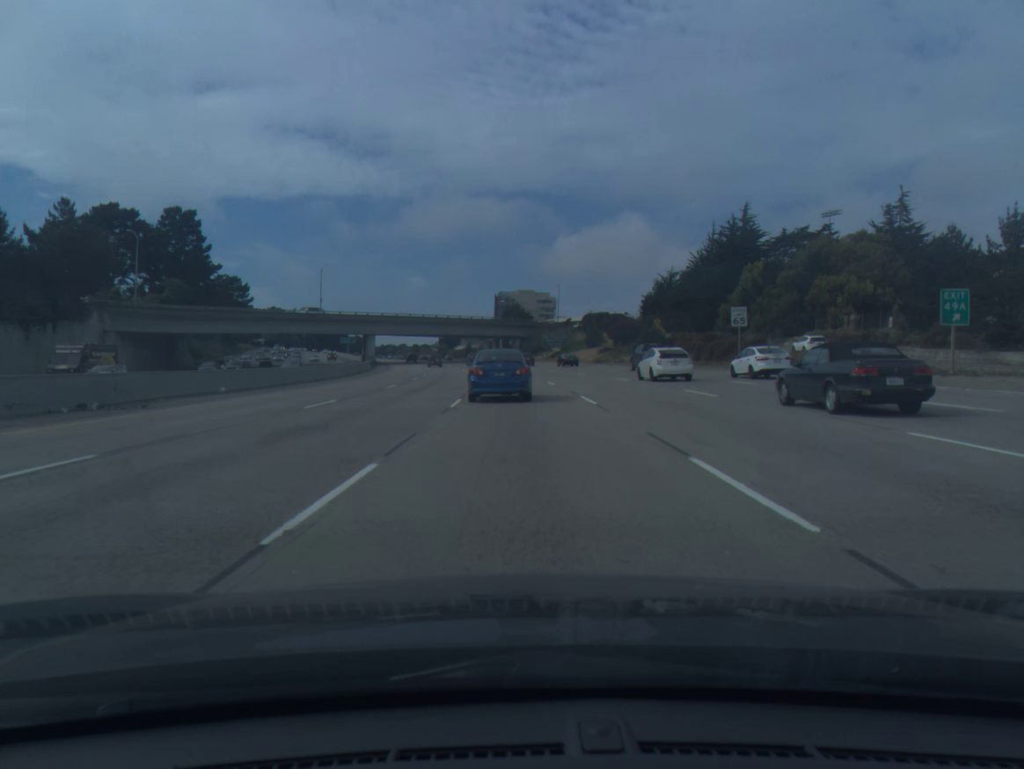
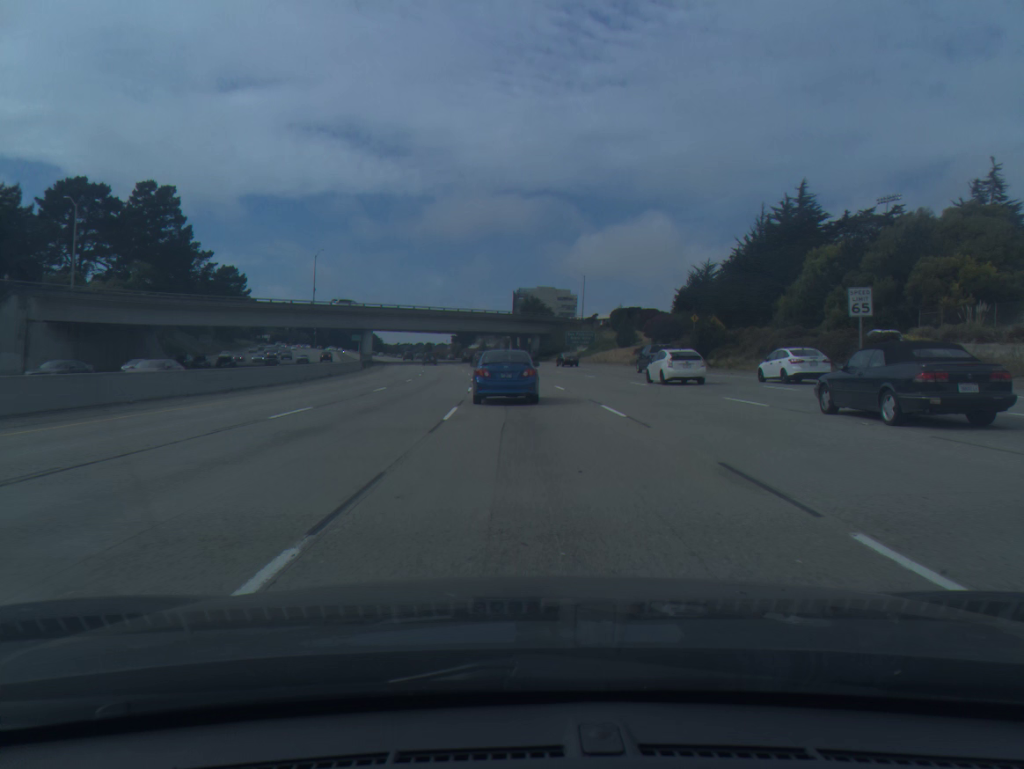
(-0.2, +18.2) m; -1°
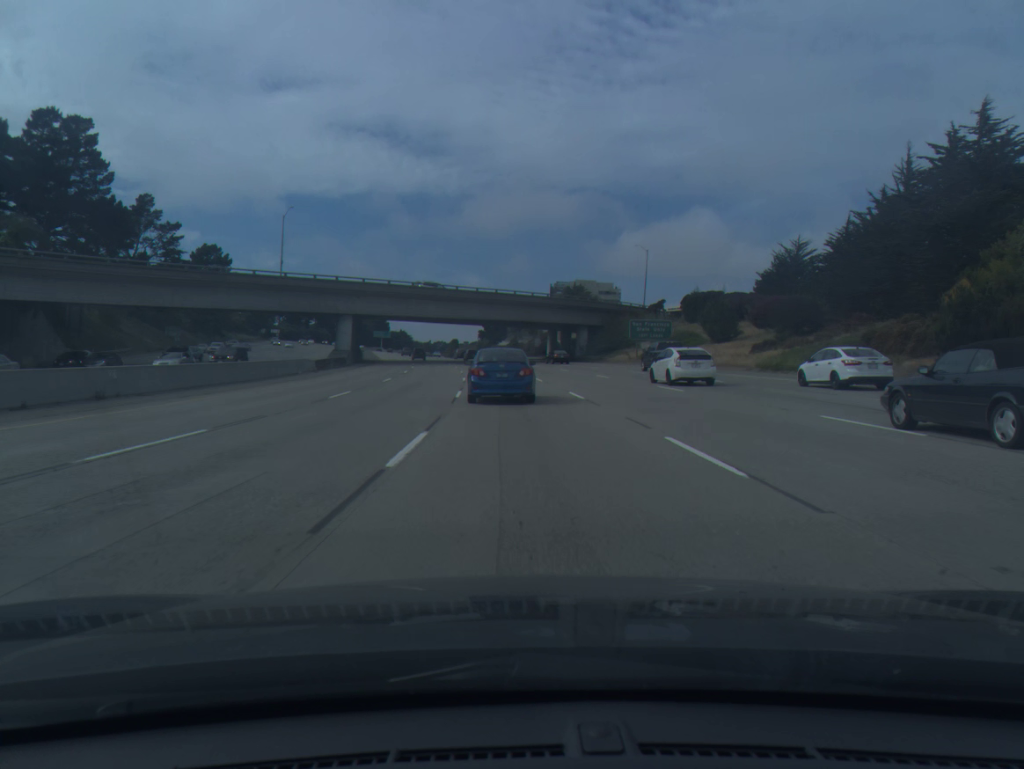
(-0.8, +35.9) m; -3°
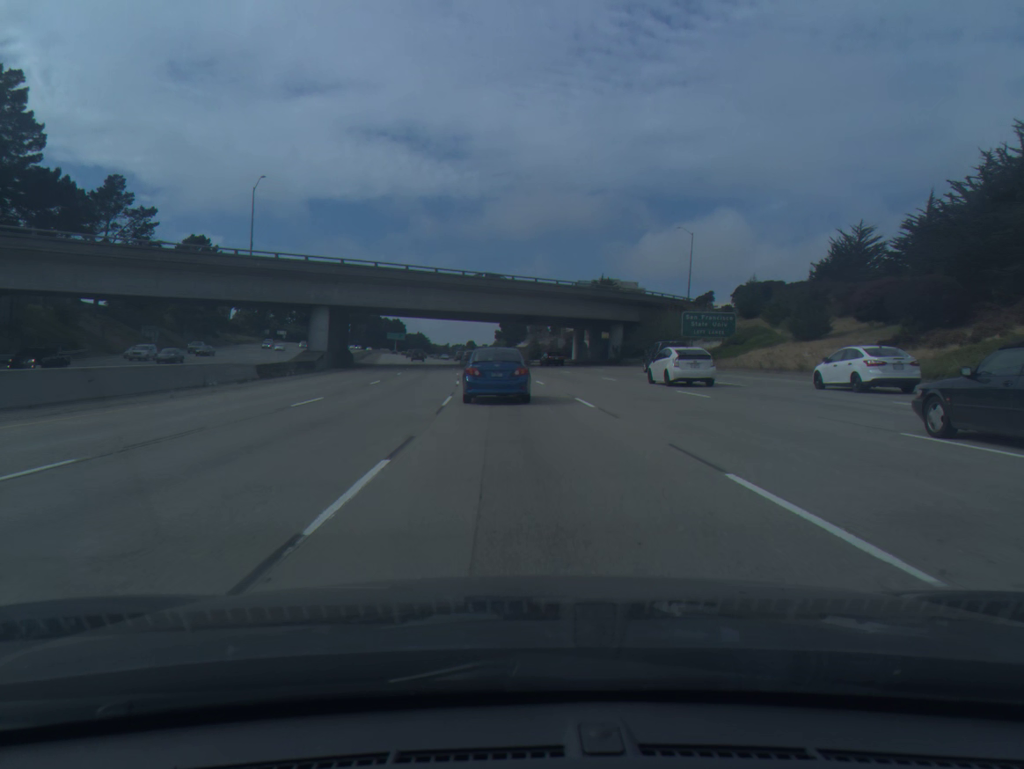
(-0.2, +17.9) m; -1°
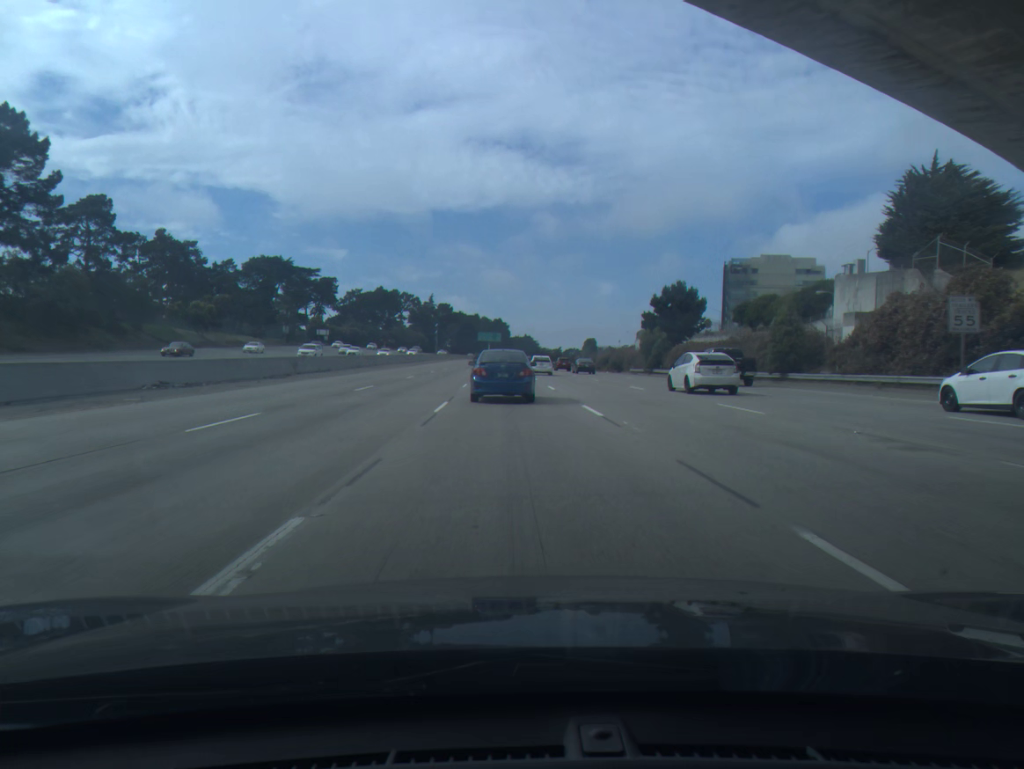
(-6.6, +87.7) m; -8°
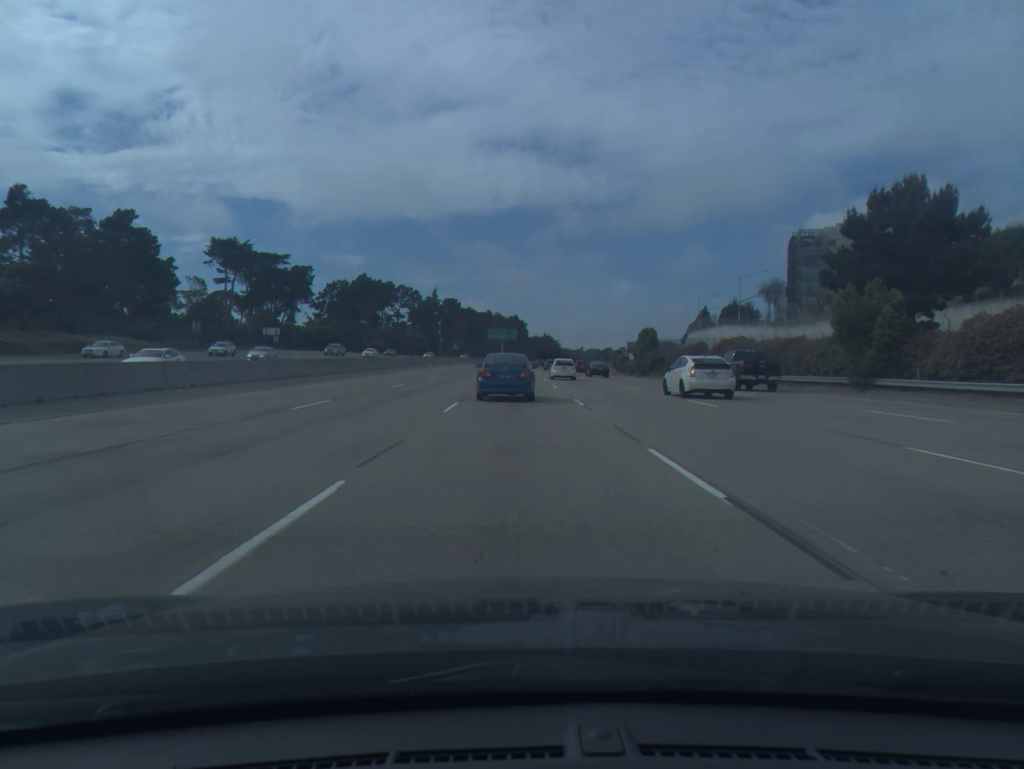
(-0.9, +52.5) m; -1°
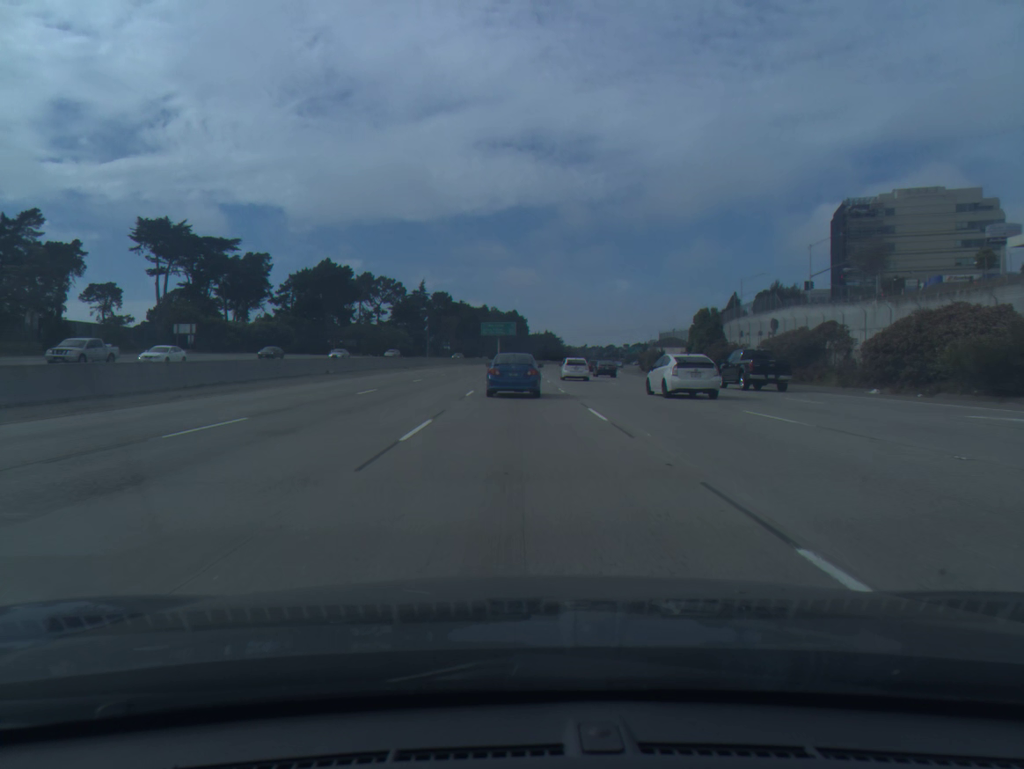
(0.0, +35.2) m; 0°
